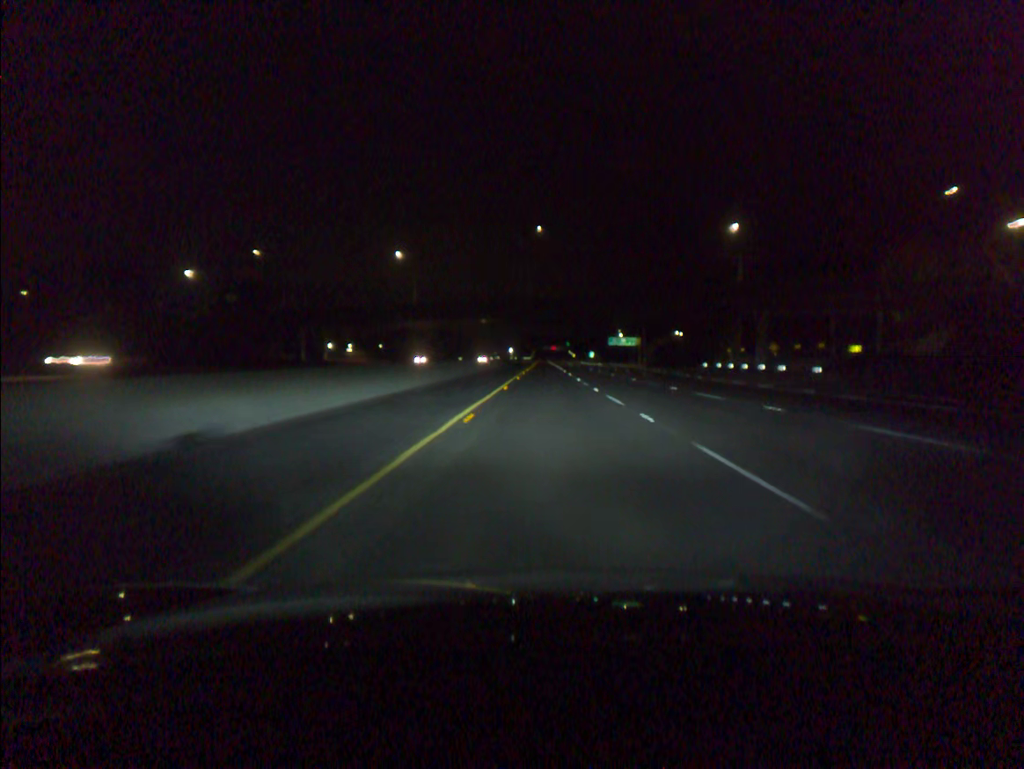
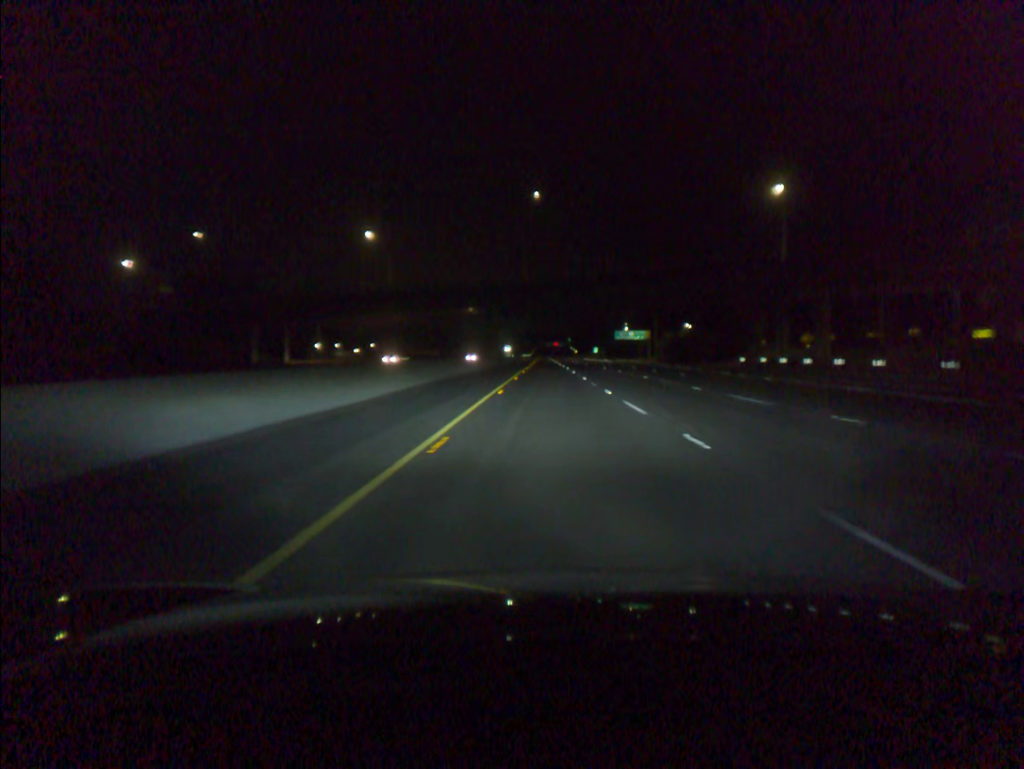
(0.0, +19.5) m; 0°
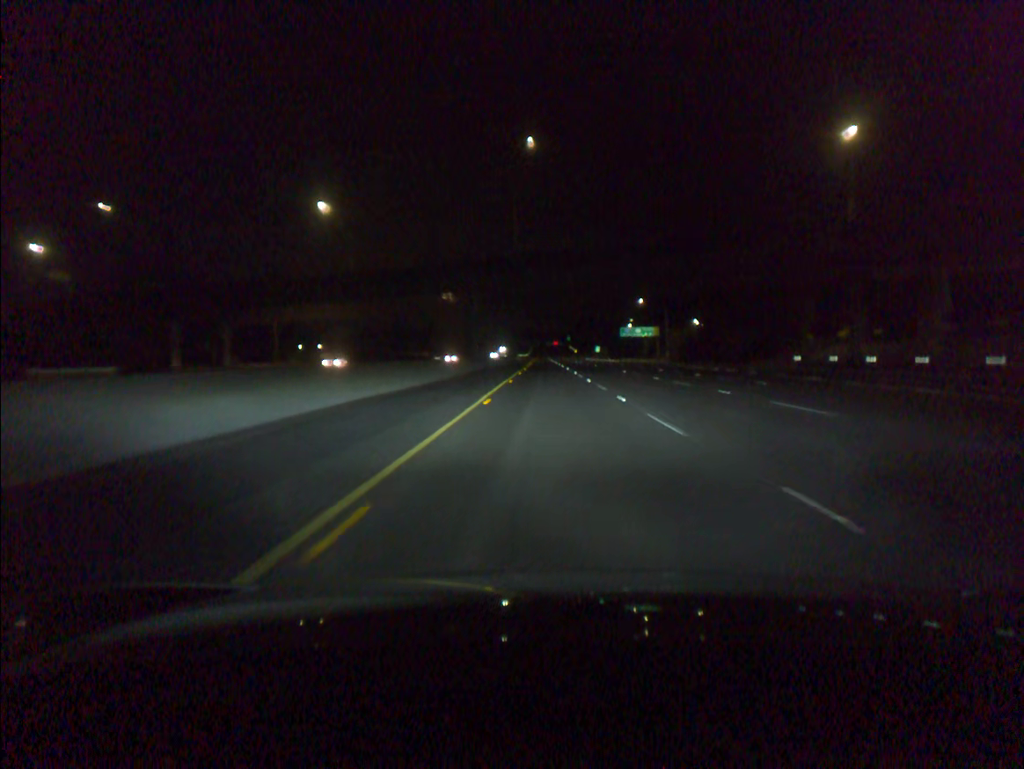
(0.0, +19.6) m; 0°
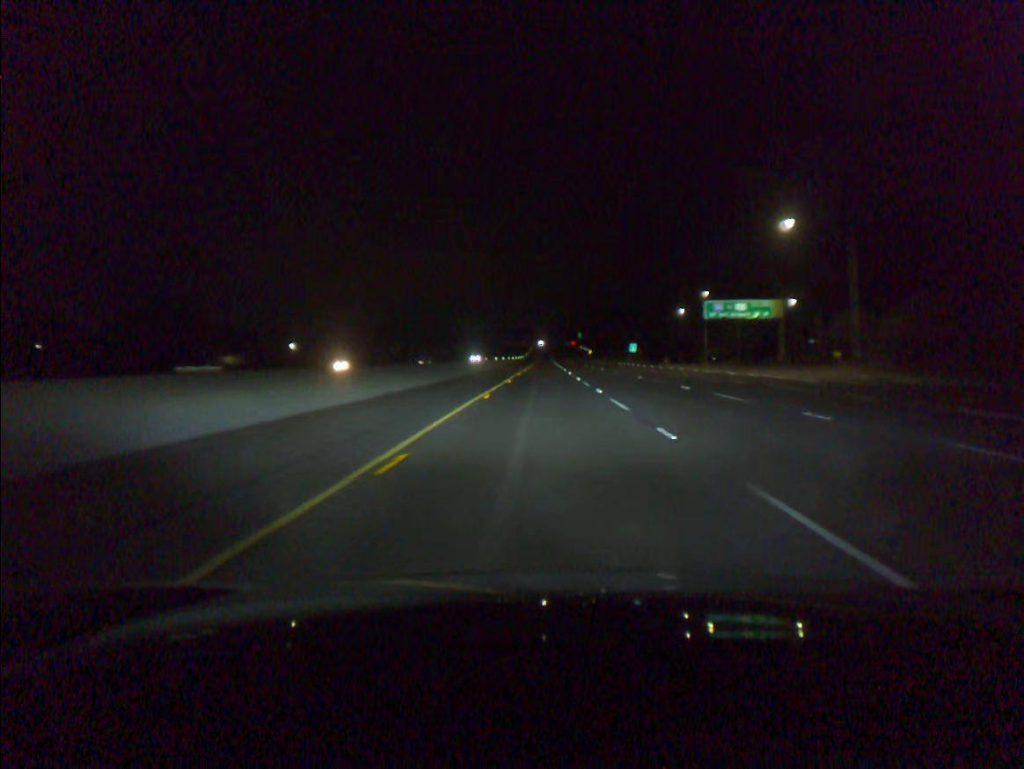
(+0.3, +98.3) m; 0°
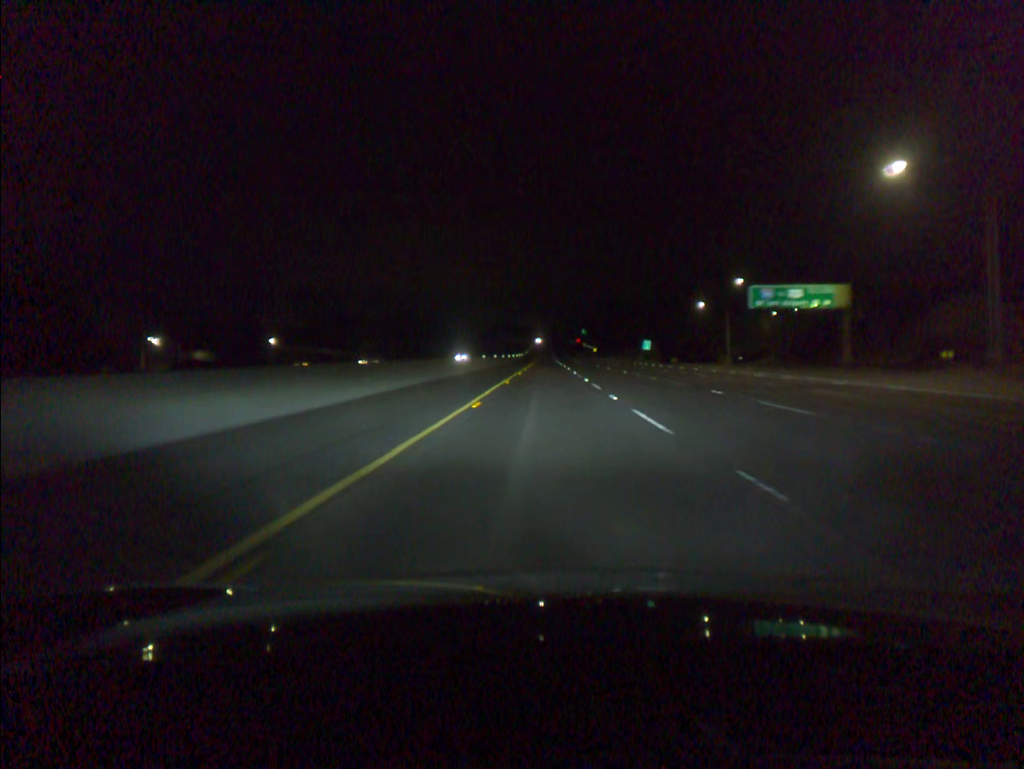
(0.0, +19.7) m; 0°
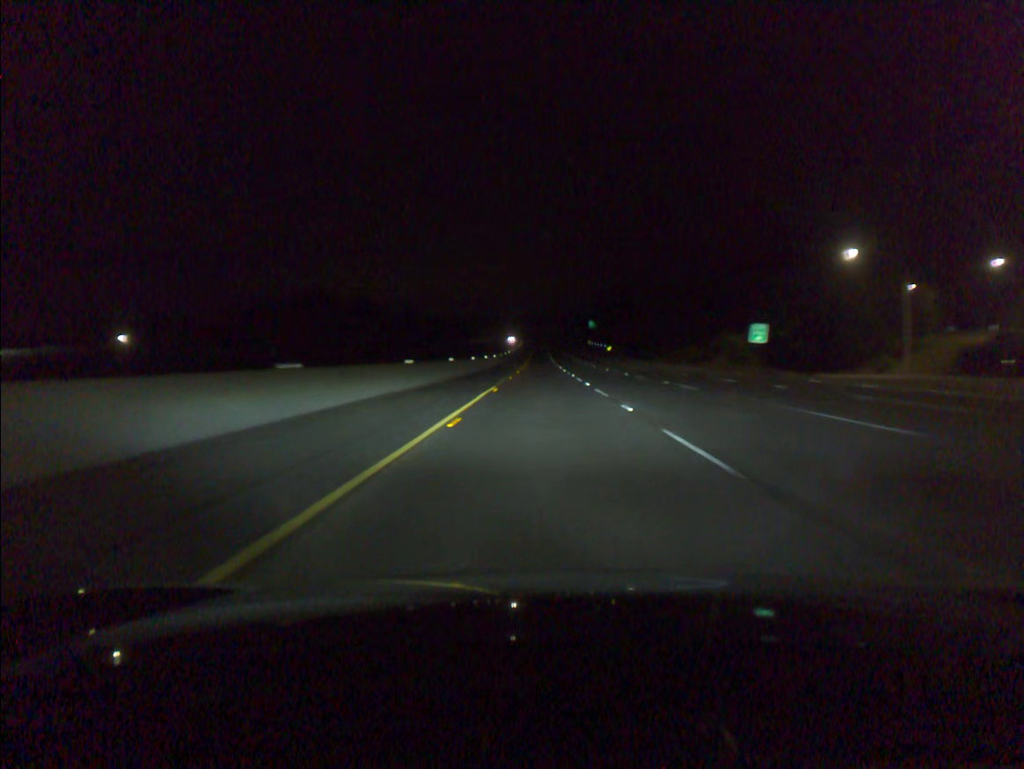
(+0.3, +78.7) m; 0°
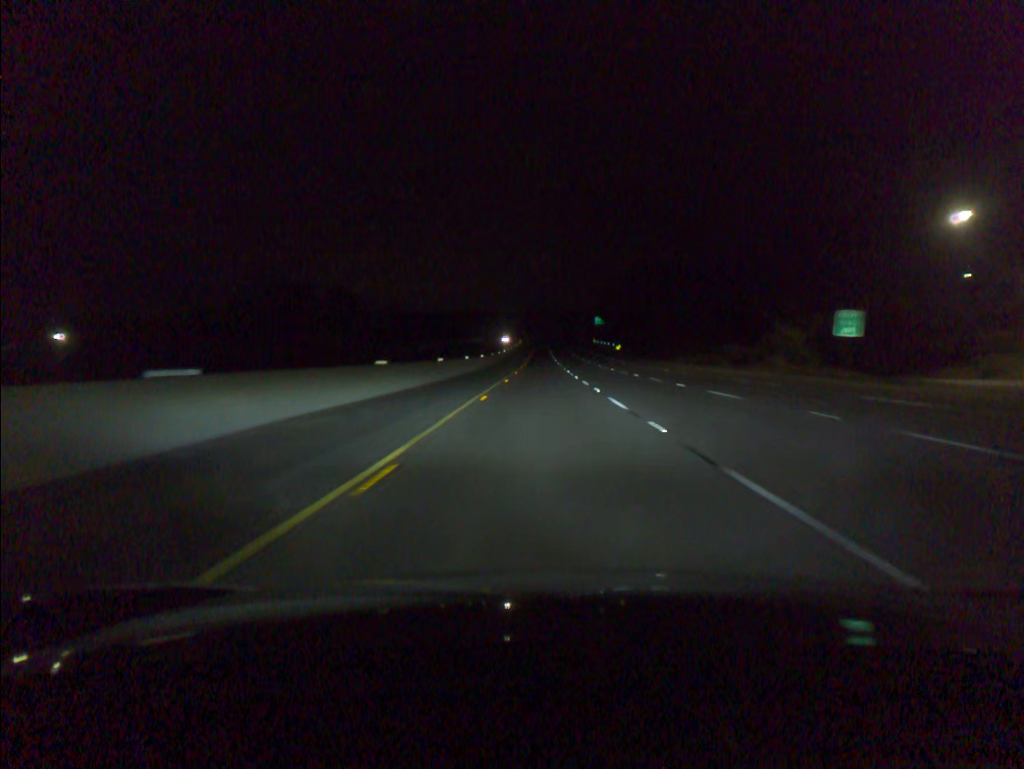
(0.0, +19.7) m; 0°
